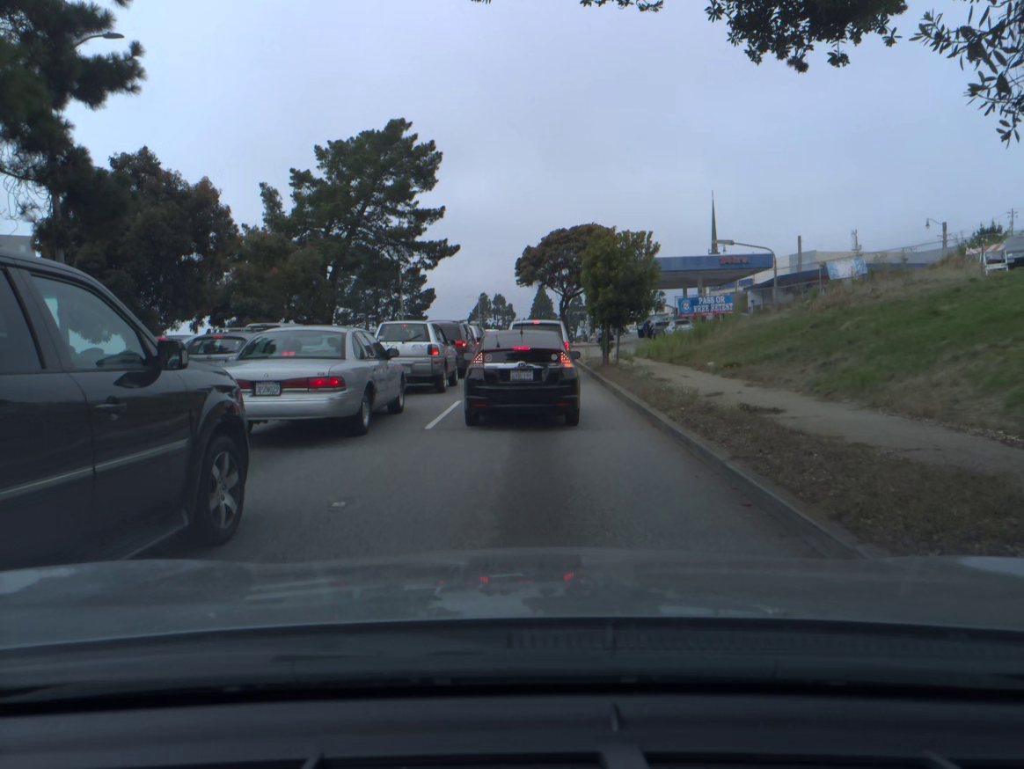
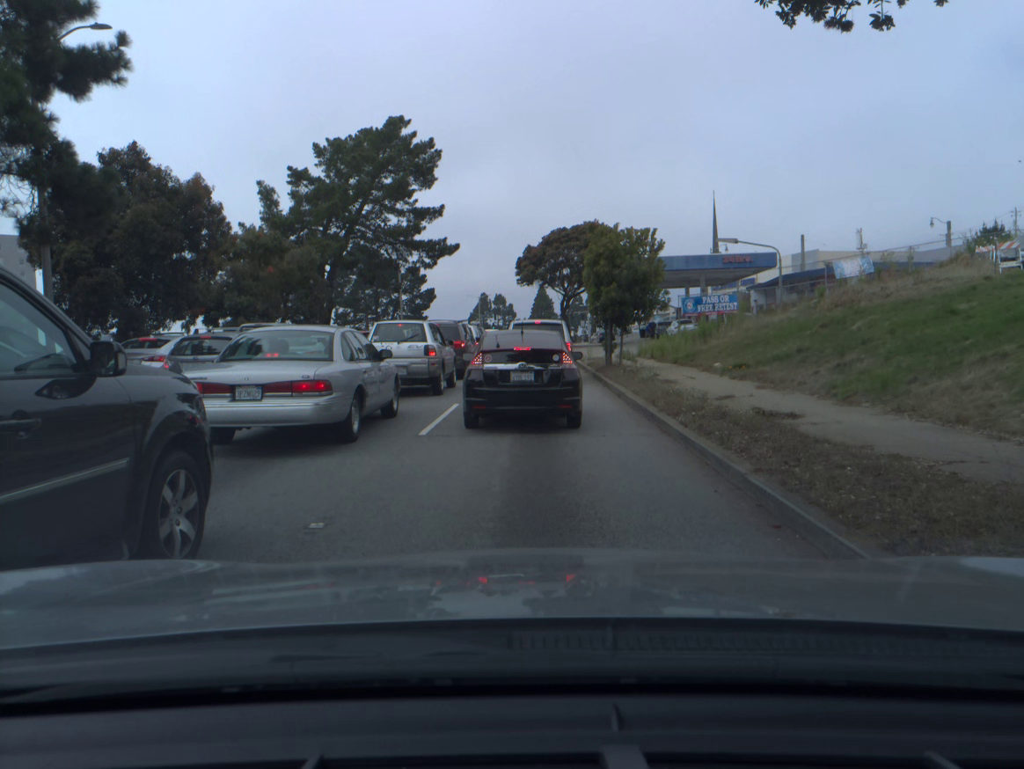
(0.0, +0.6) m; 0°
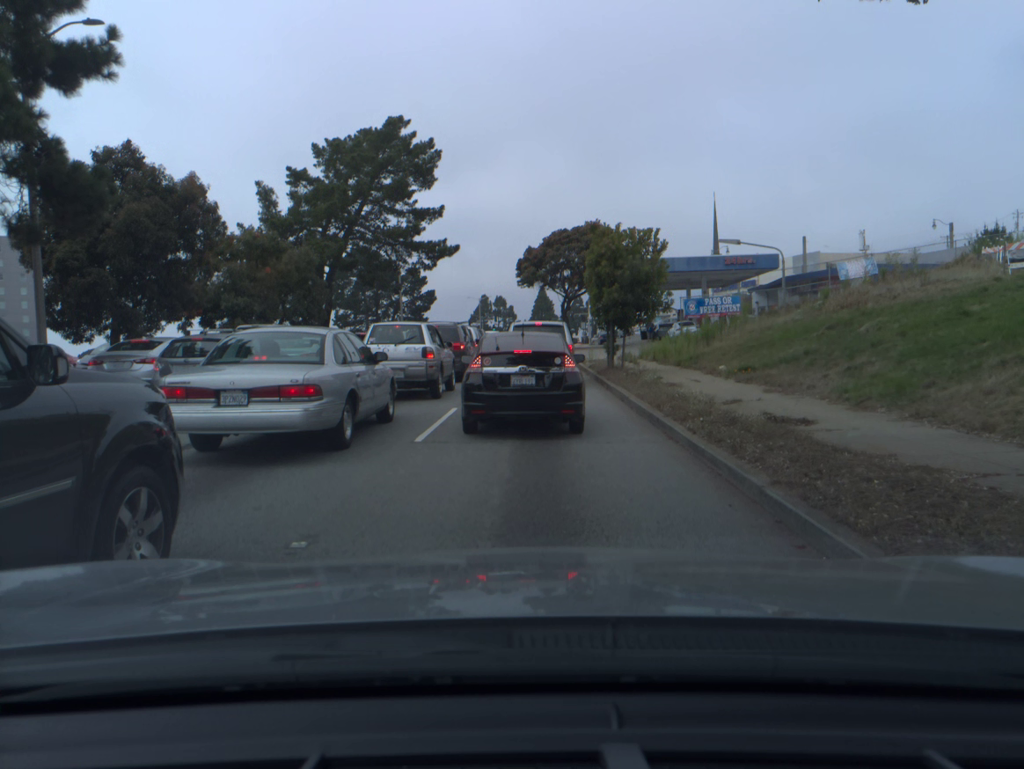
(0.0, +0.3) m; 0°
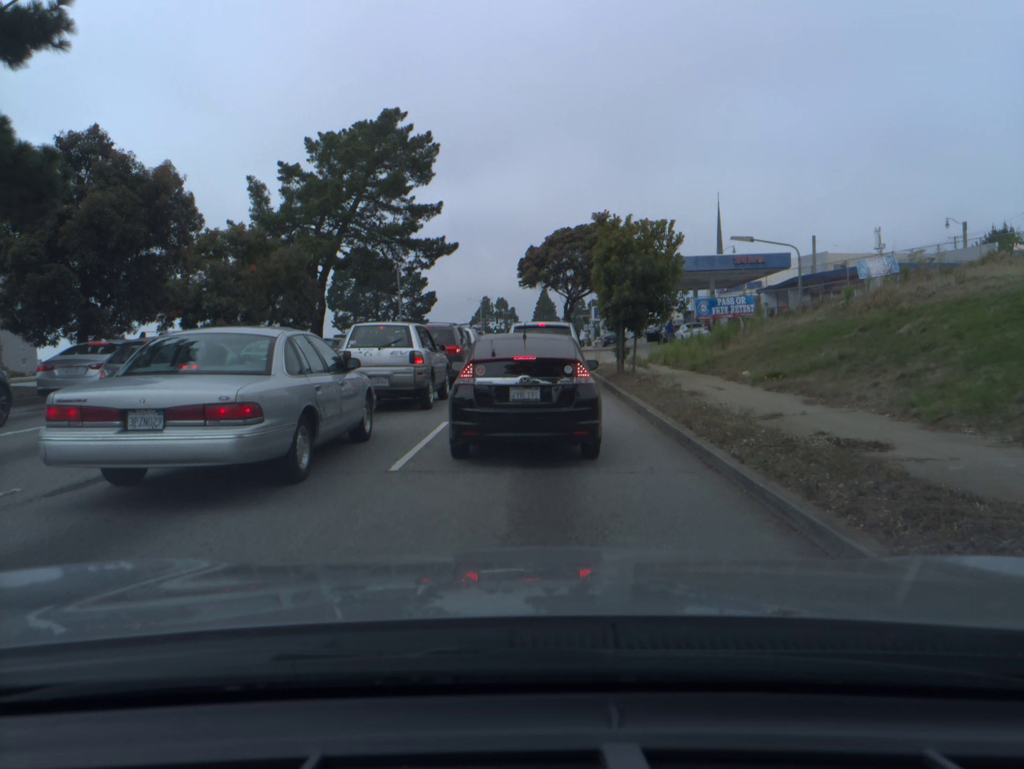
(0.0, +1.8) m; 0°
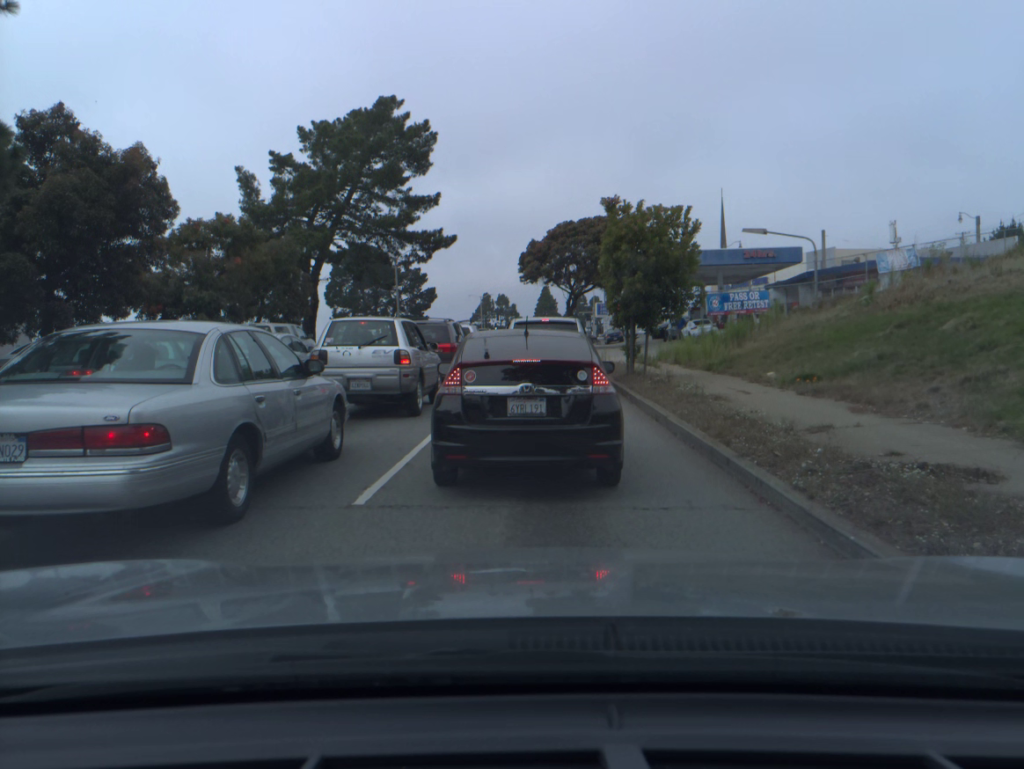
(0.0, +1.6) m; 0°
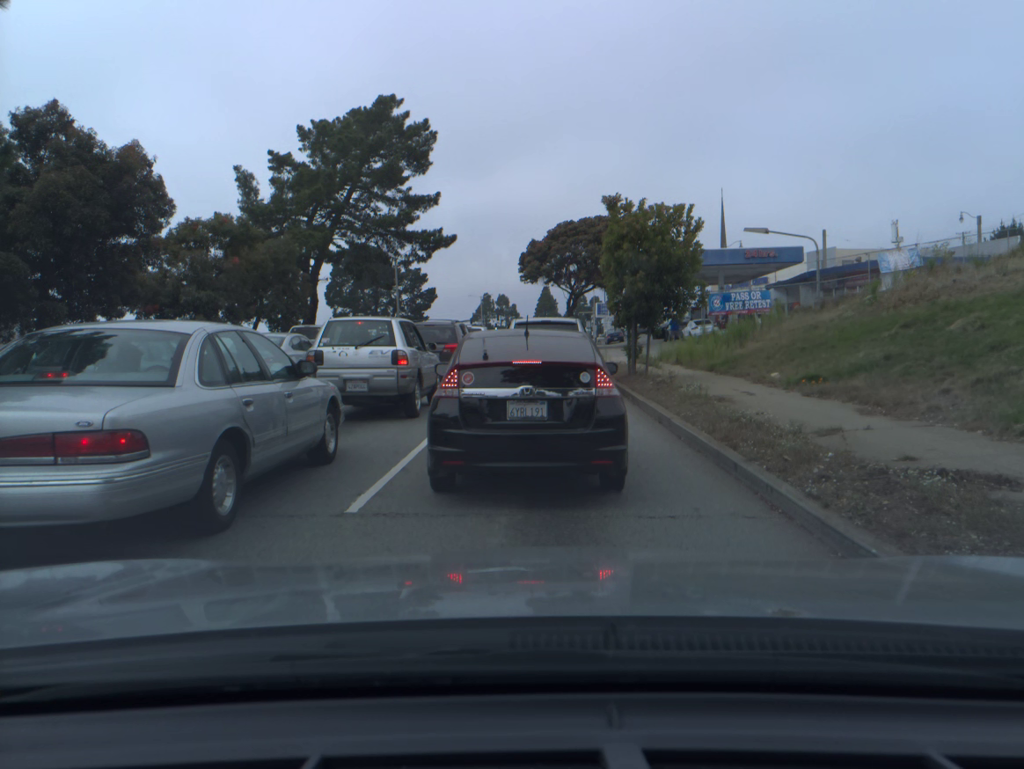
(0.0, +0.2) m; 0°
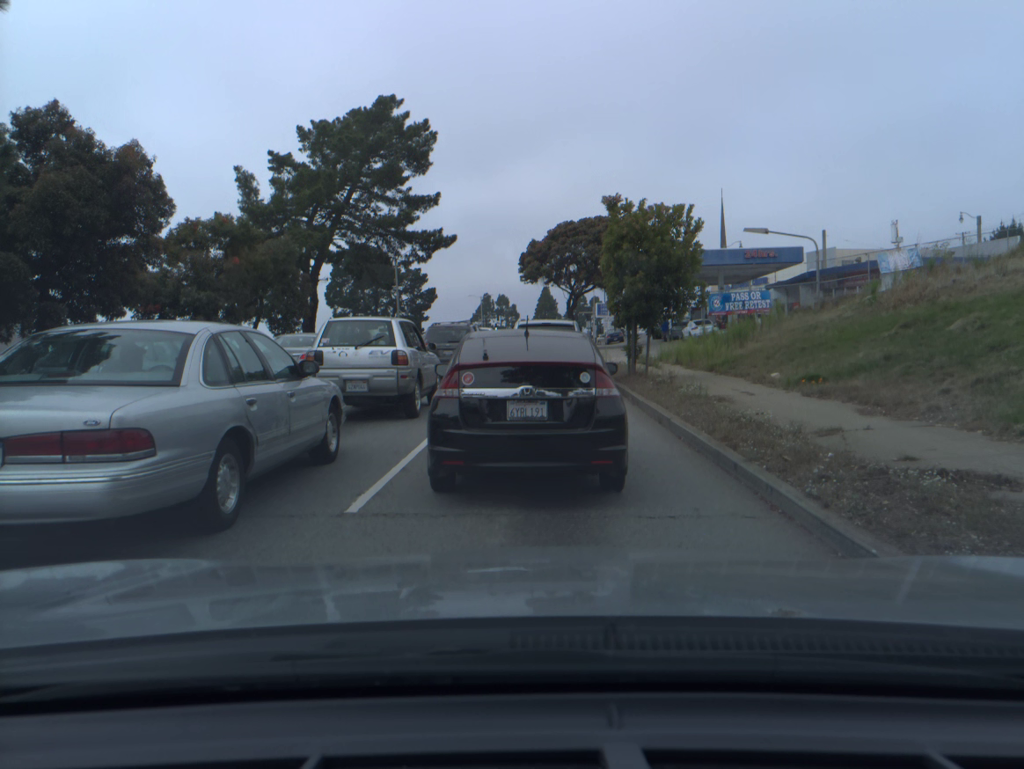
(0.0, 0.0) m; 0°
